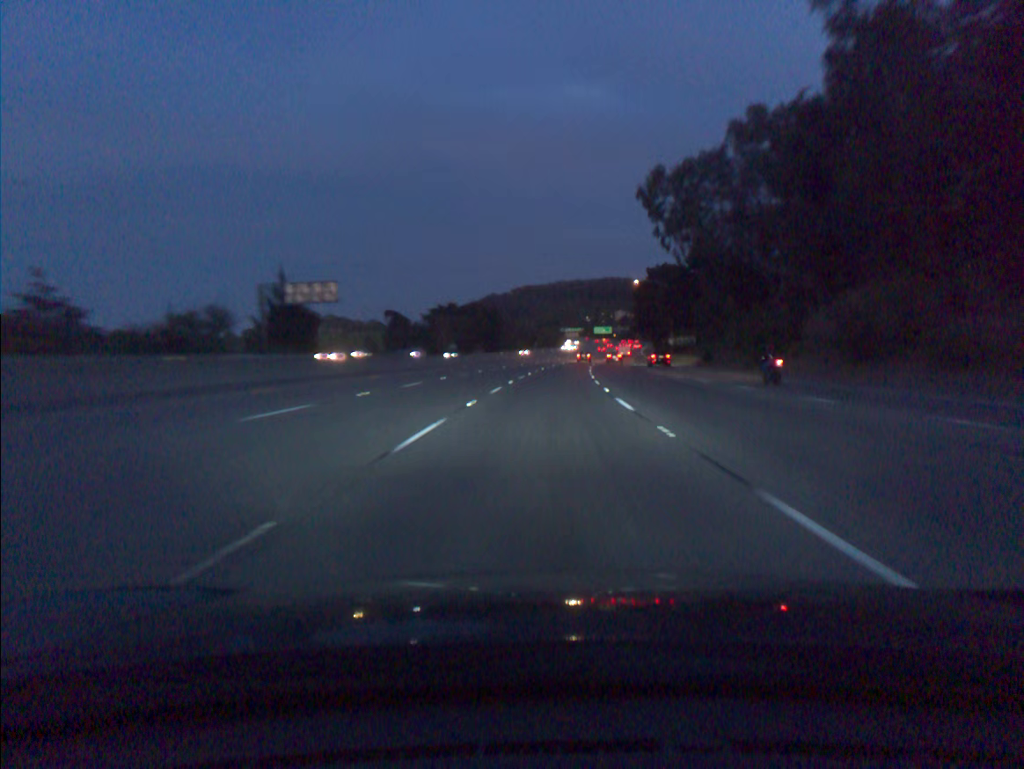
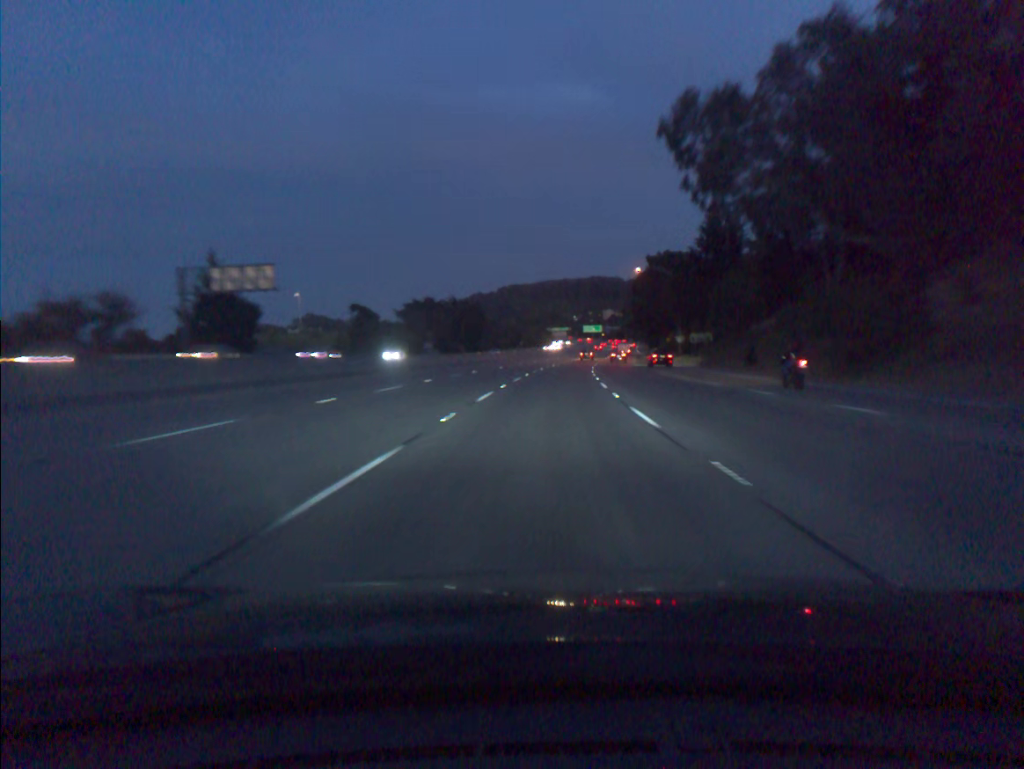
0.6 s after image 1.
(+0.1, +18.5) m; +1°
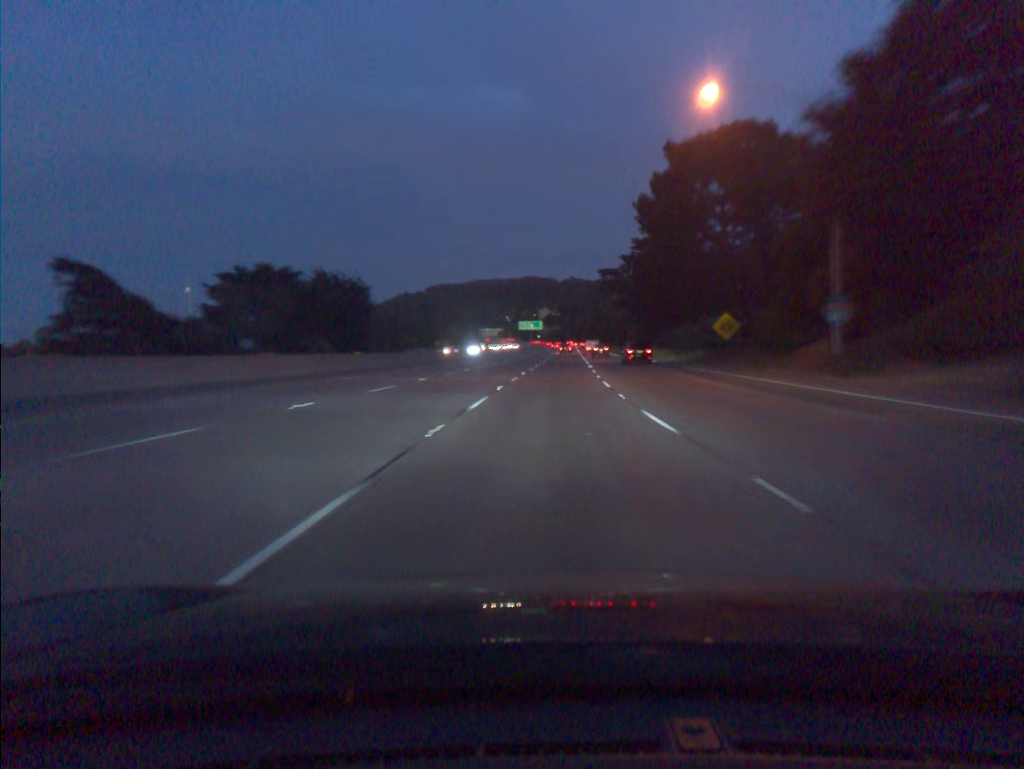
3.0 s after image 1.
(+2.9, +74.0) m; +5°
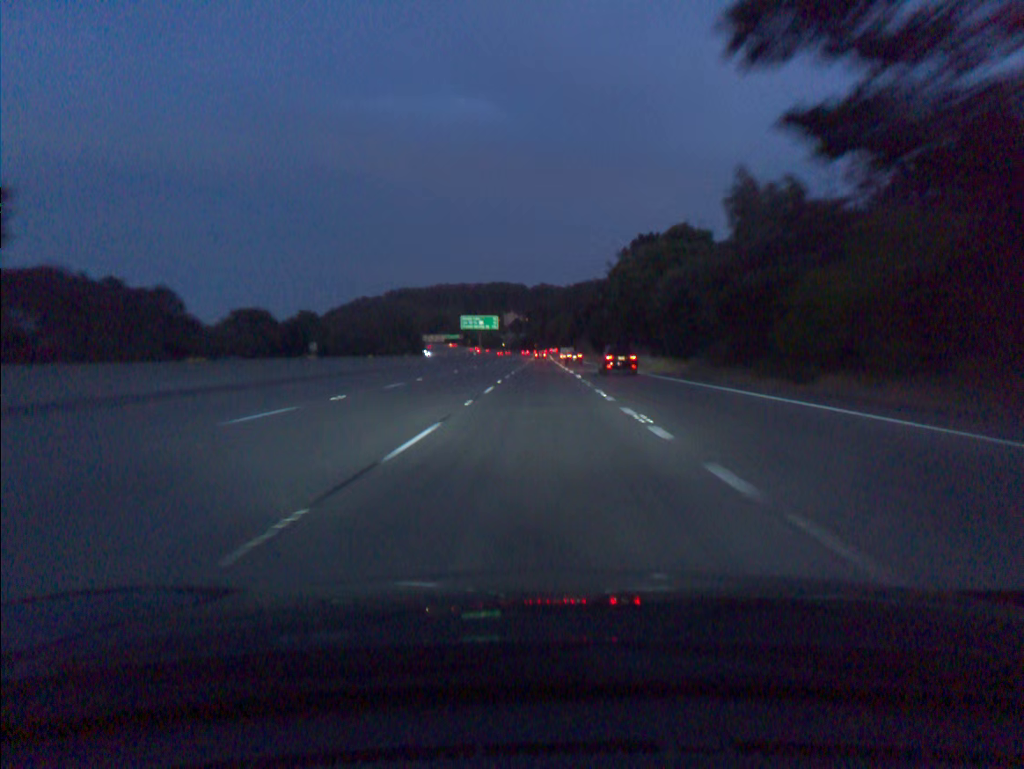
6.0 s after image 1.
(+2.9, +92.3) m; +2°
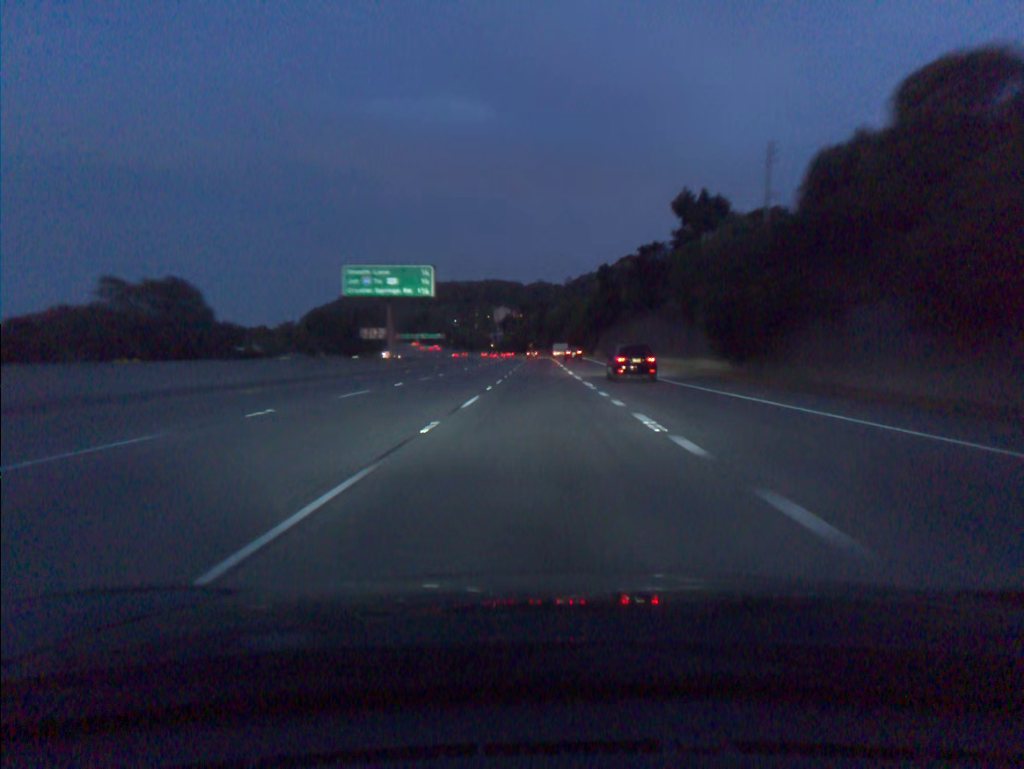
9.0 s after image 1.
(0.0, +91.7) m; 0°
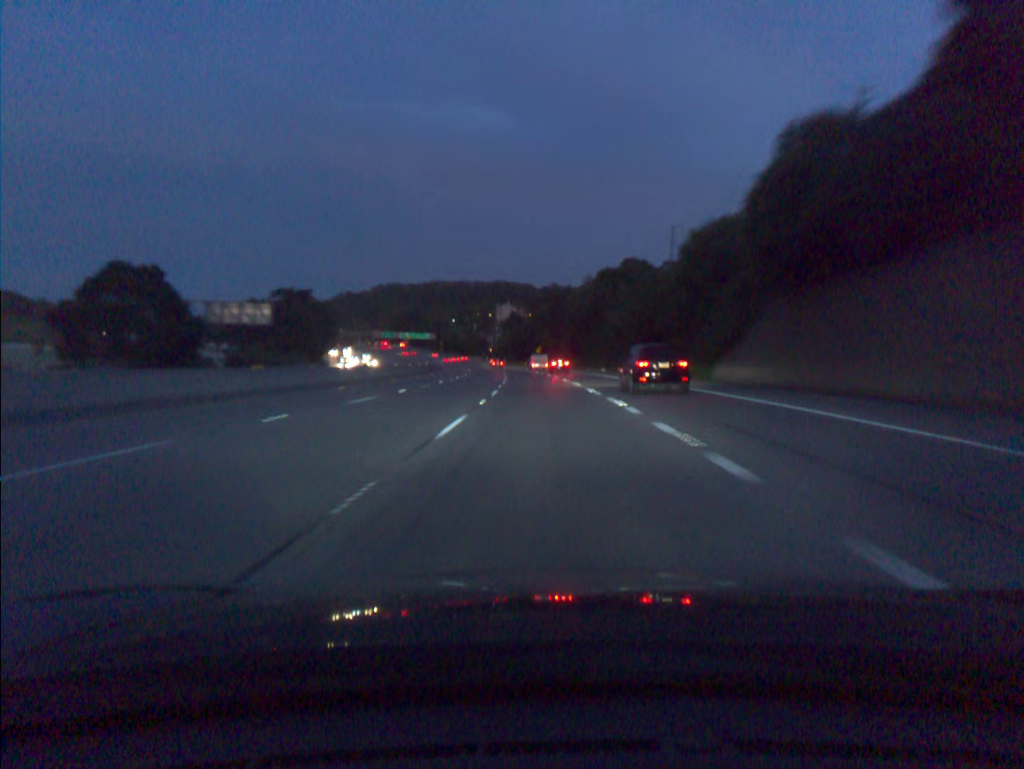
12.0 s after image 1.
(-0.4, +91.3) m; -1°
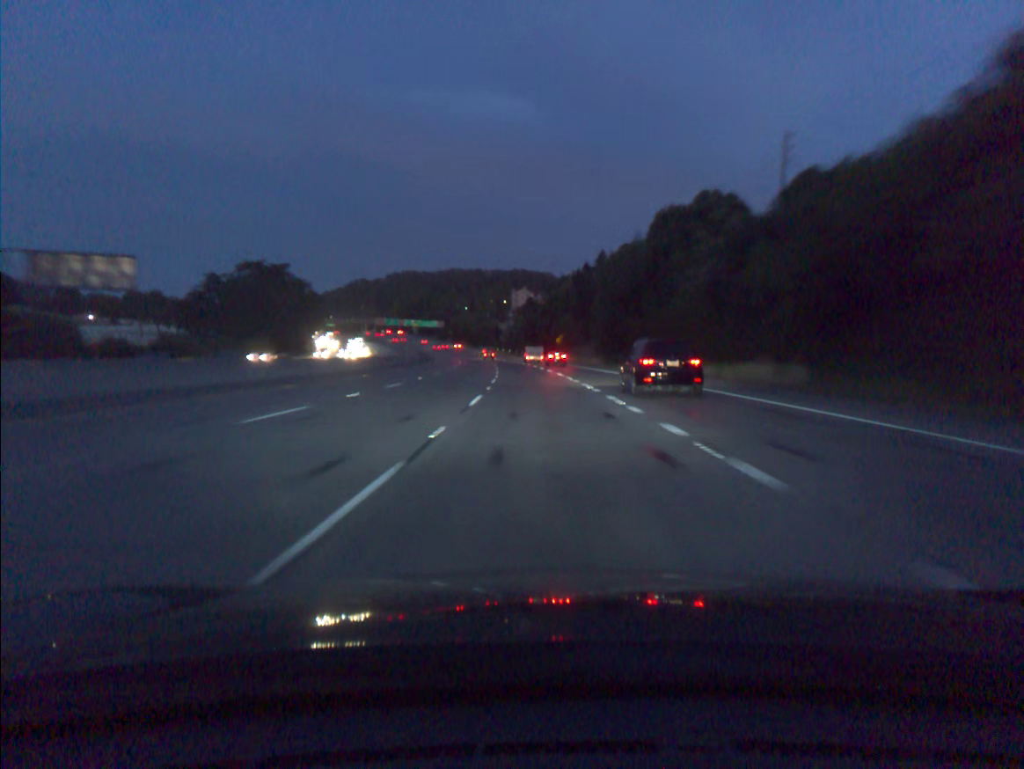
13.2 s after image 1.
(-0.4, +36.6) m; -1°
